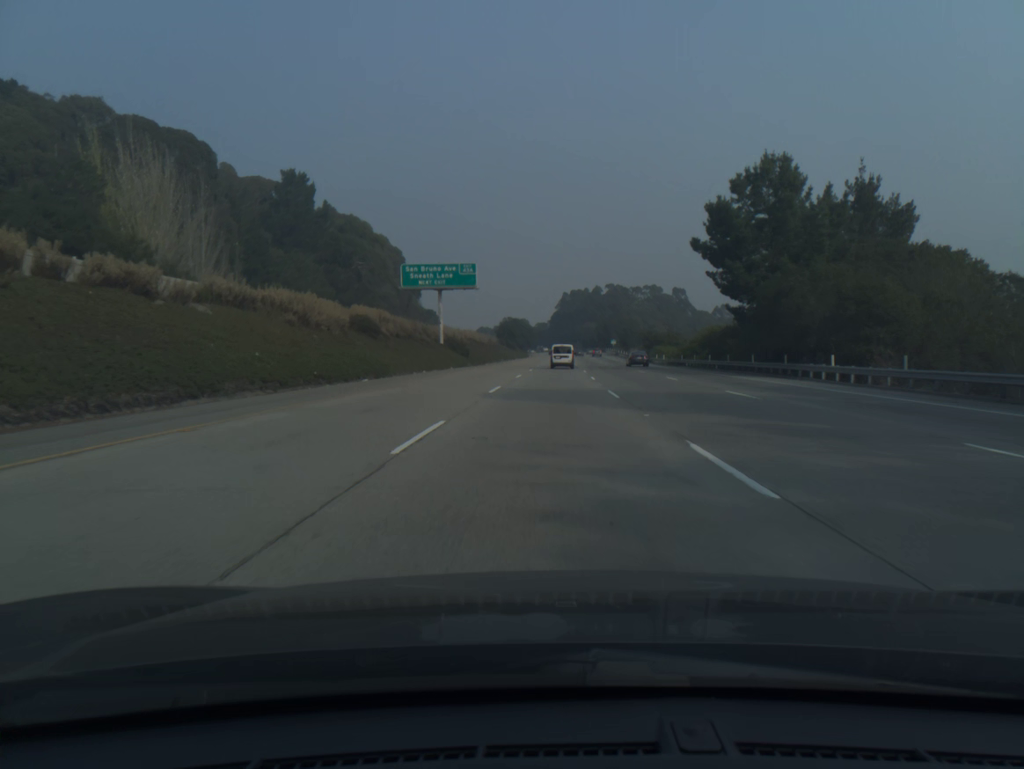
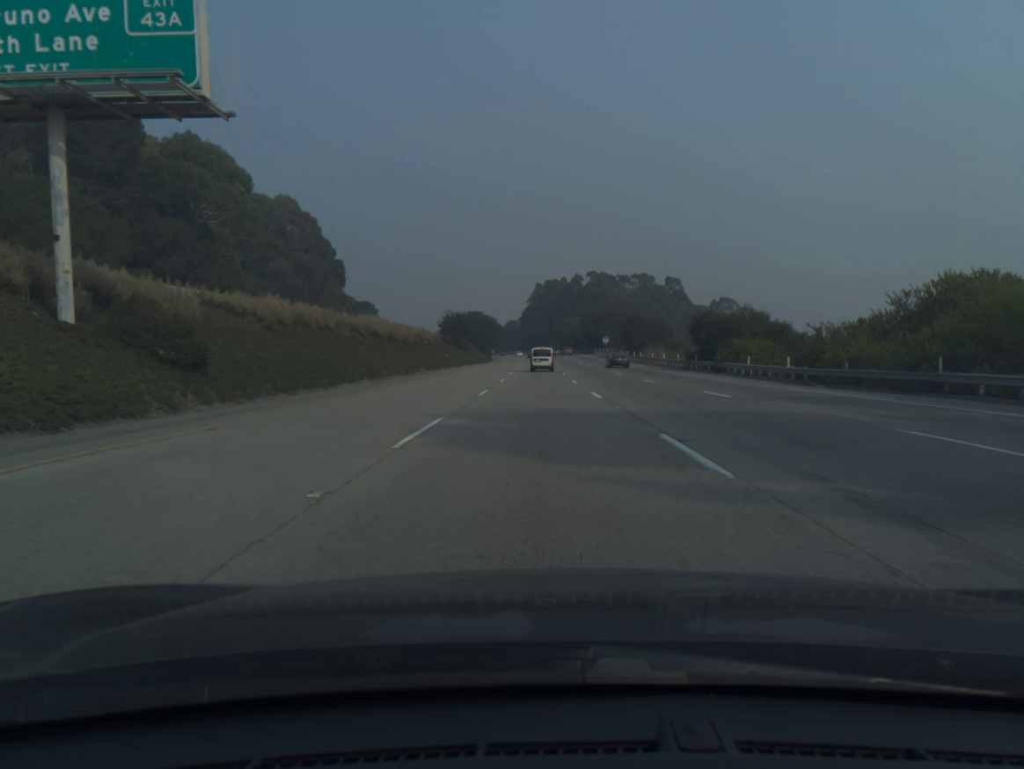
(+1.2, +57.1) m; +2°
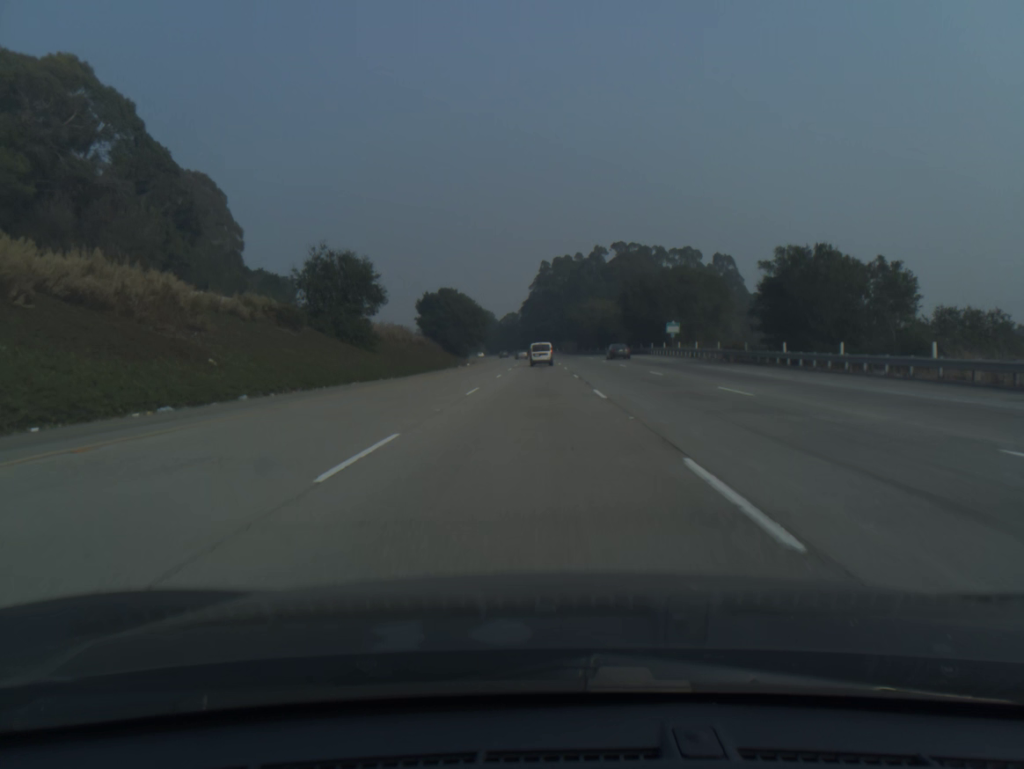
(-0.3, +76.1) m; -1°
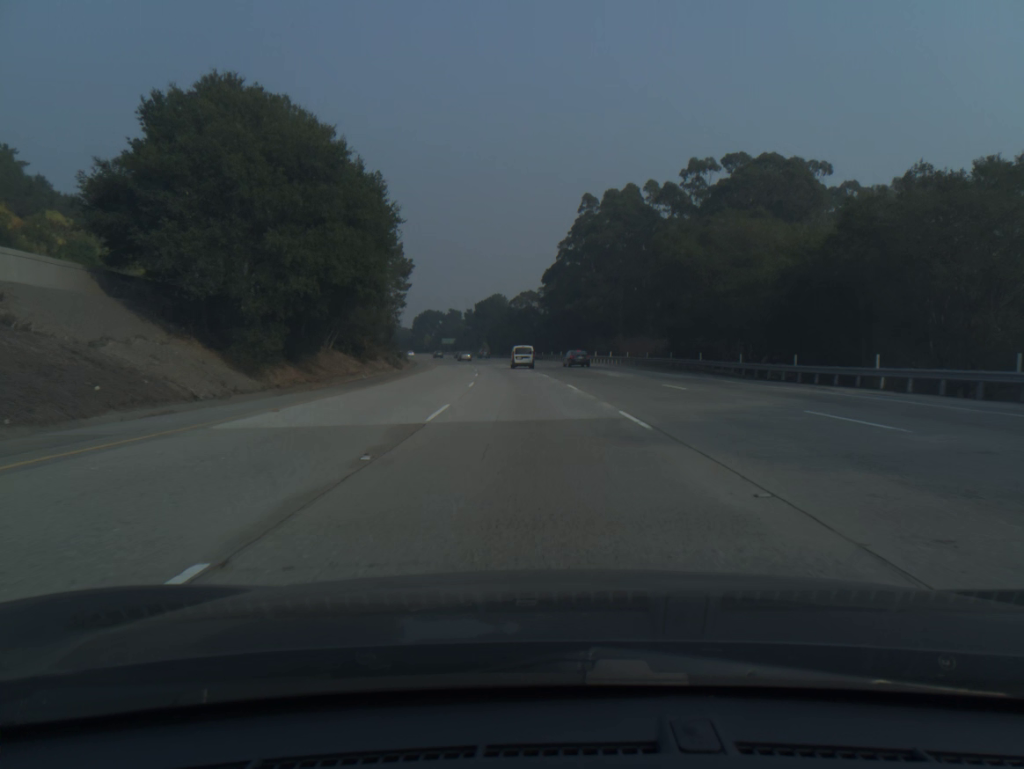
(-0.9, +94.9) m; -2°
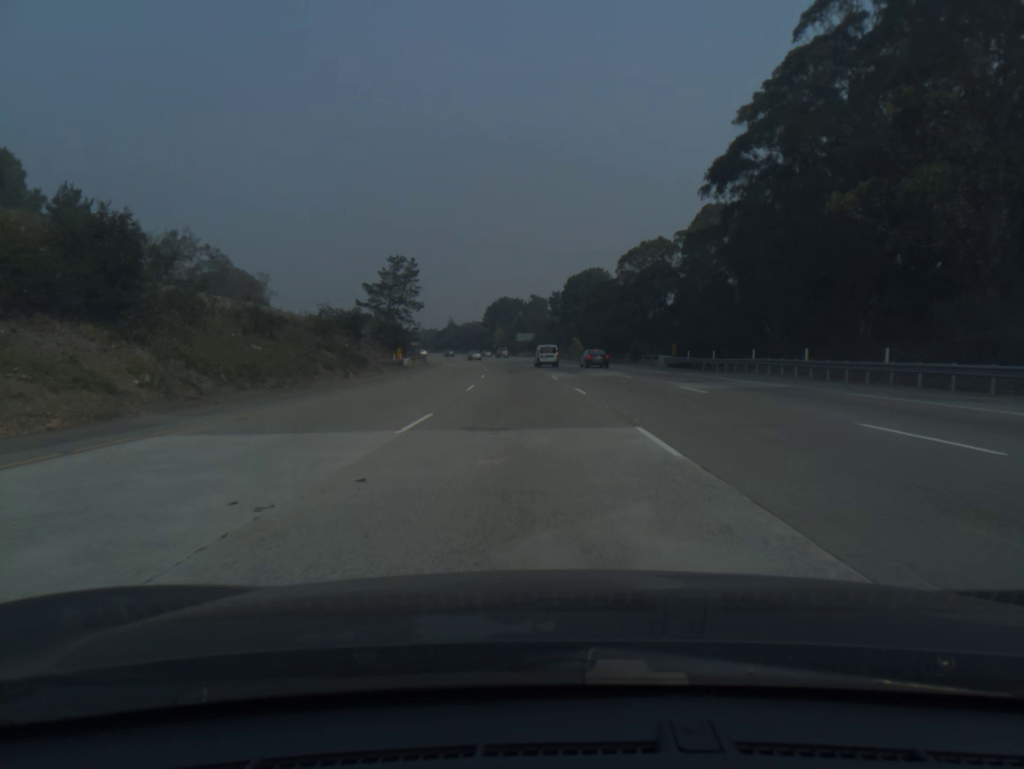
(-4.4, +75.7) m; -7°
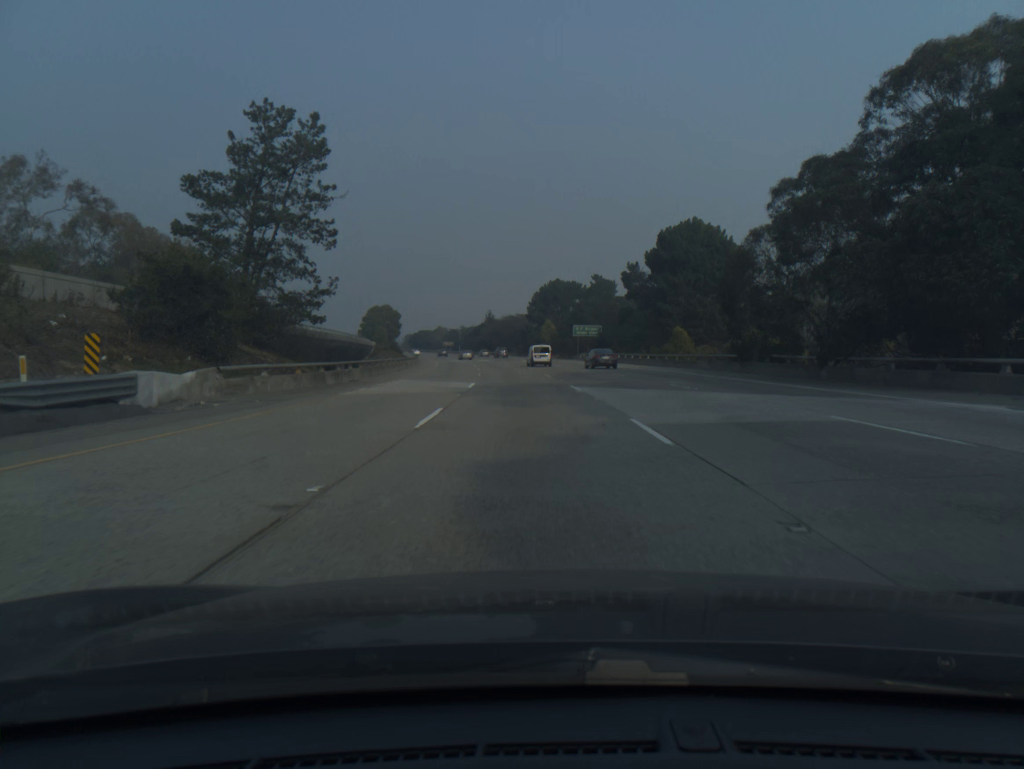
(-2.1, +57.0) m; -4°
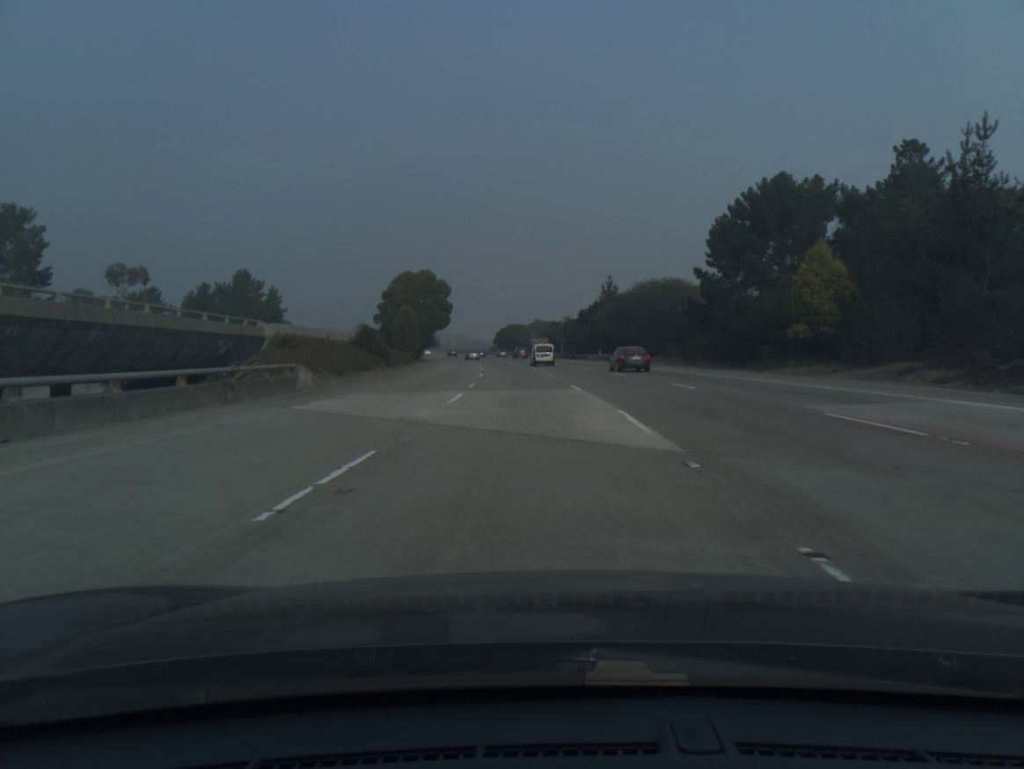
(-6.9, +96.1) m; -8°
